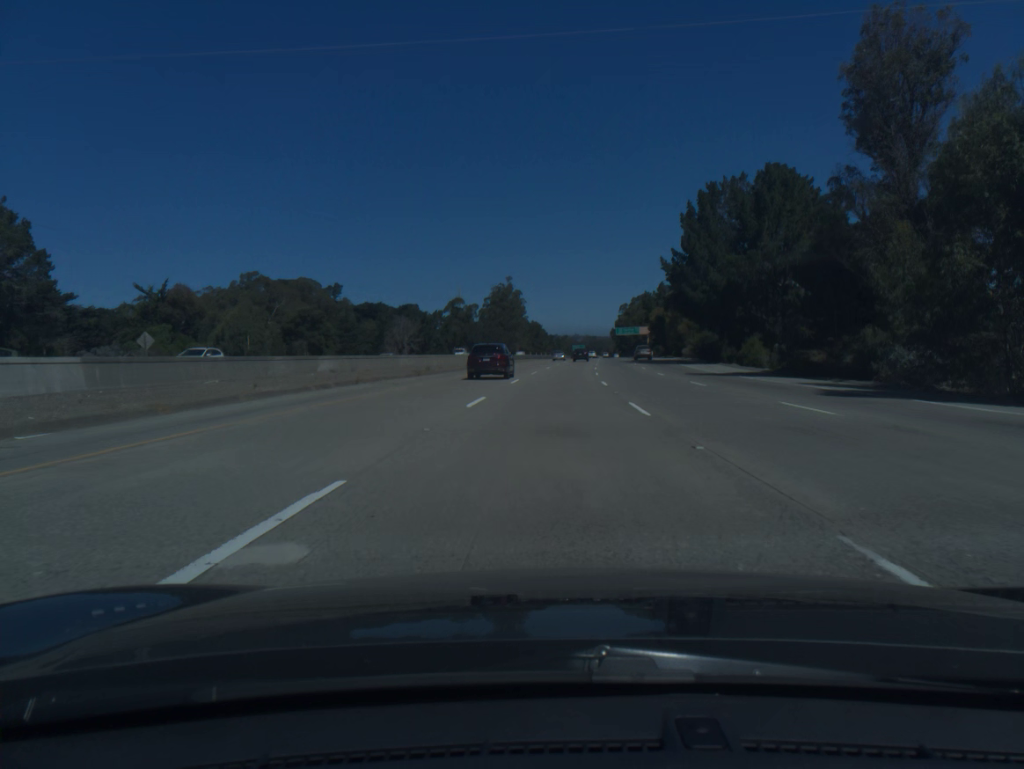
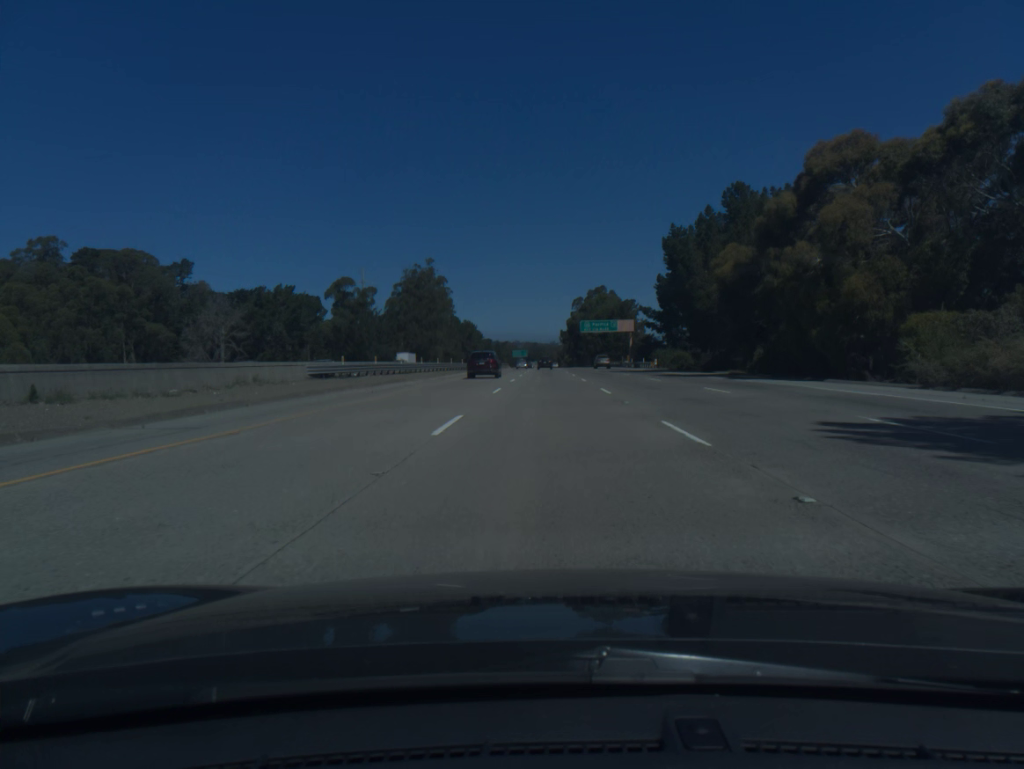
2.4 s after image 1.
(+3.1, +78.6) m; +4°
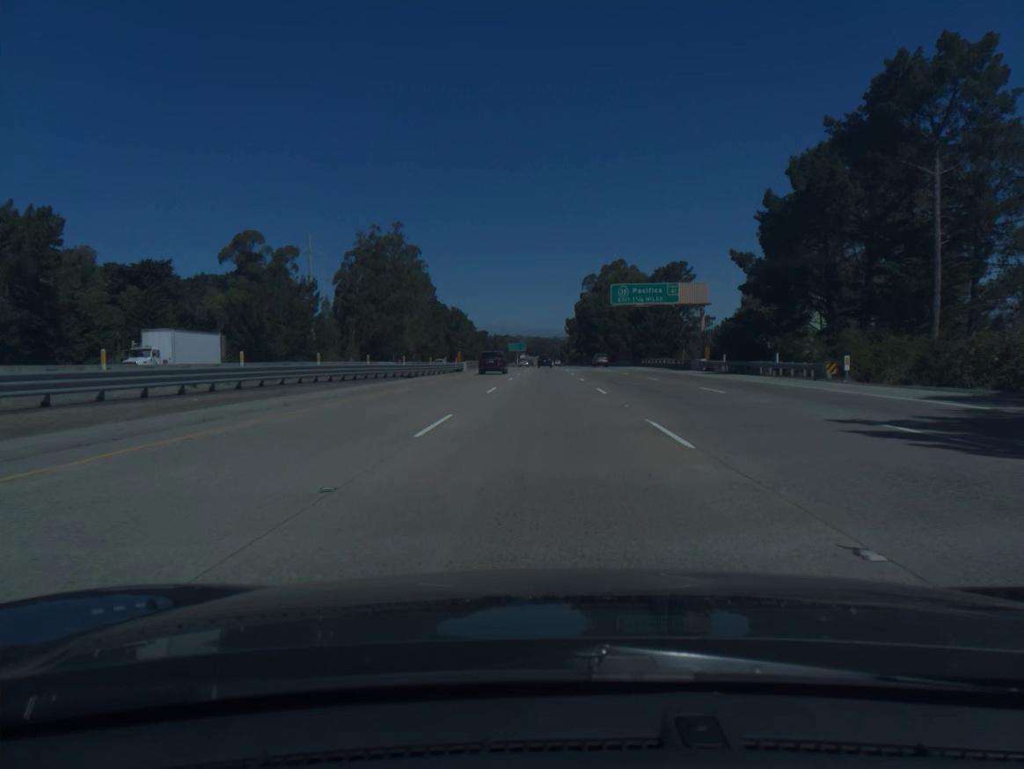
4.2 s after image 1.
(+0.2, +59.0) m; 0°
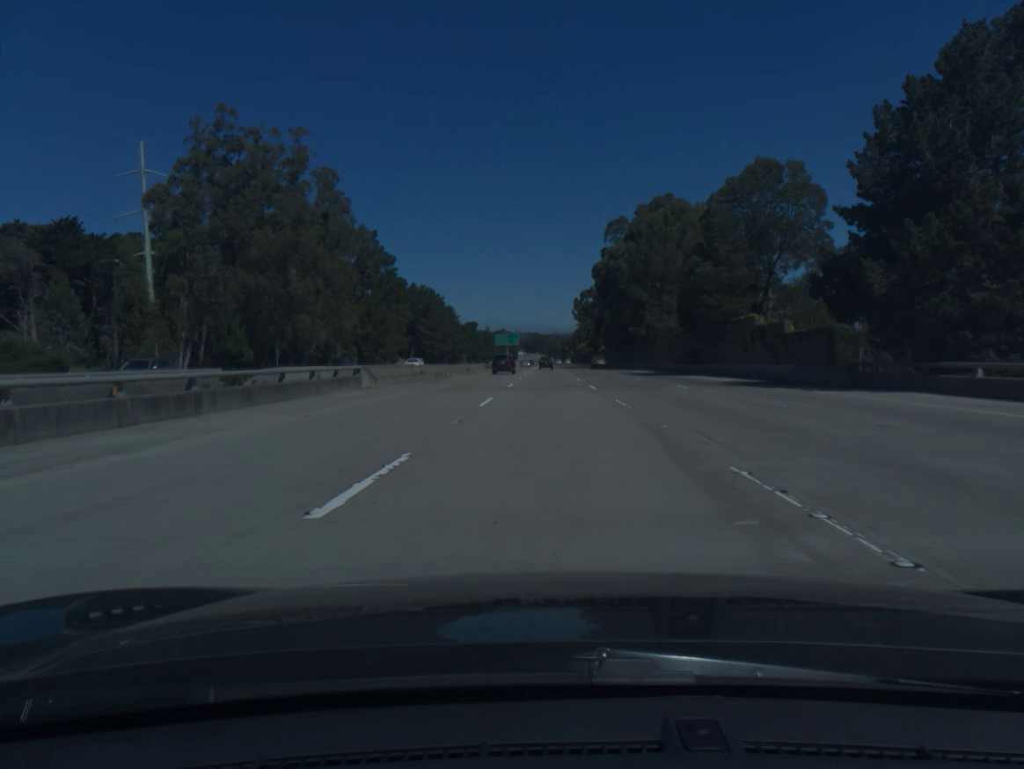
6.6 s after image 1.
(-0.1, +78.9) m; 0°
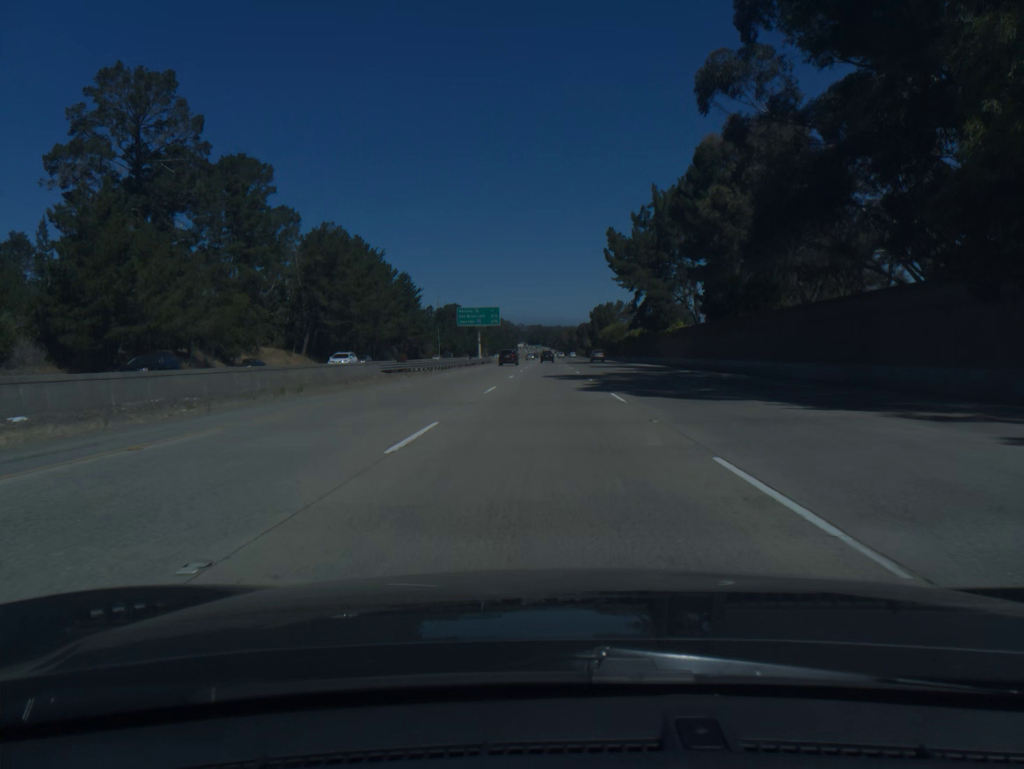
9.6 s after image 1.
(0.0, +98.8) m; 0°
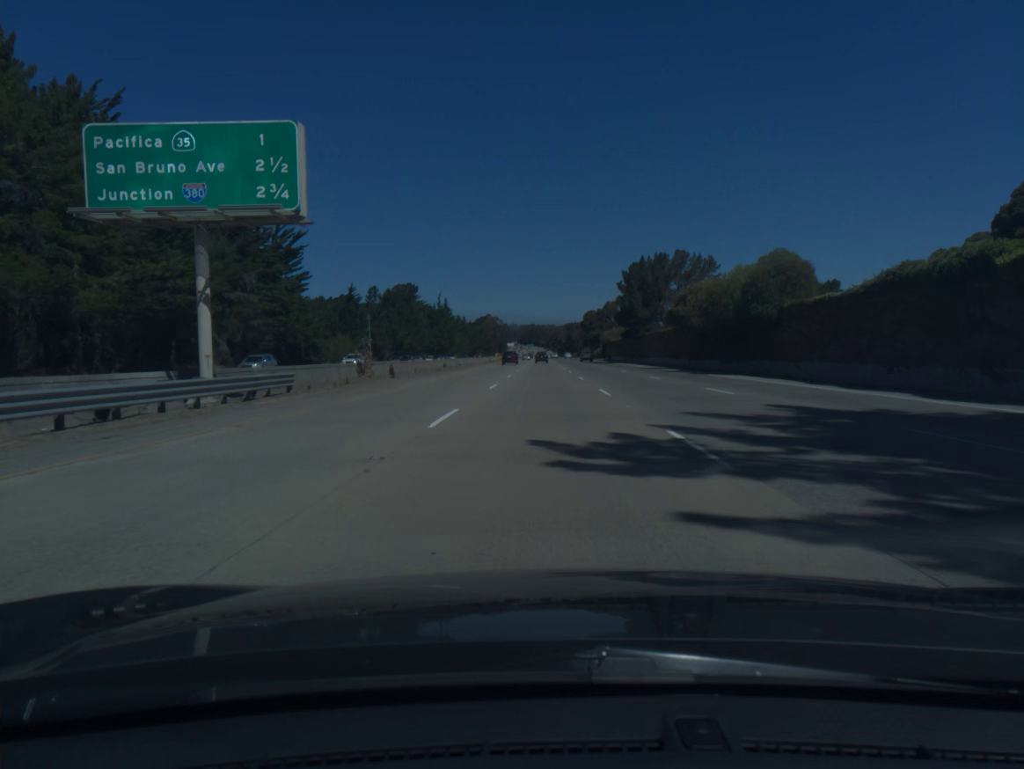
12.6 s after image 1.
(+0.3, +98.9) m; 0°
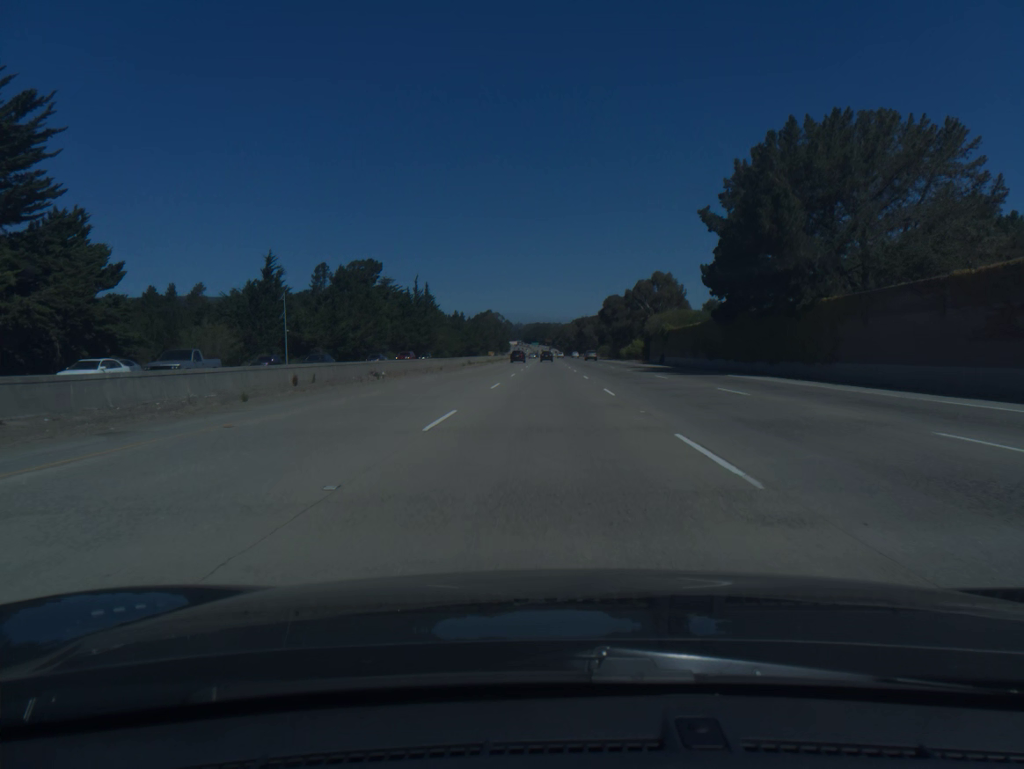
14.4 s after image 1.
(-0.1, +59.3) m; 0°
